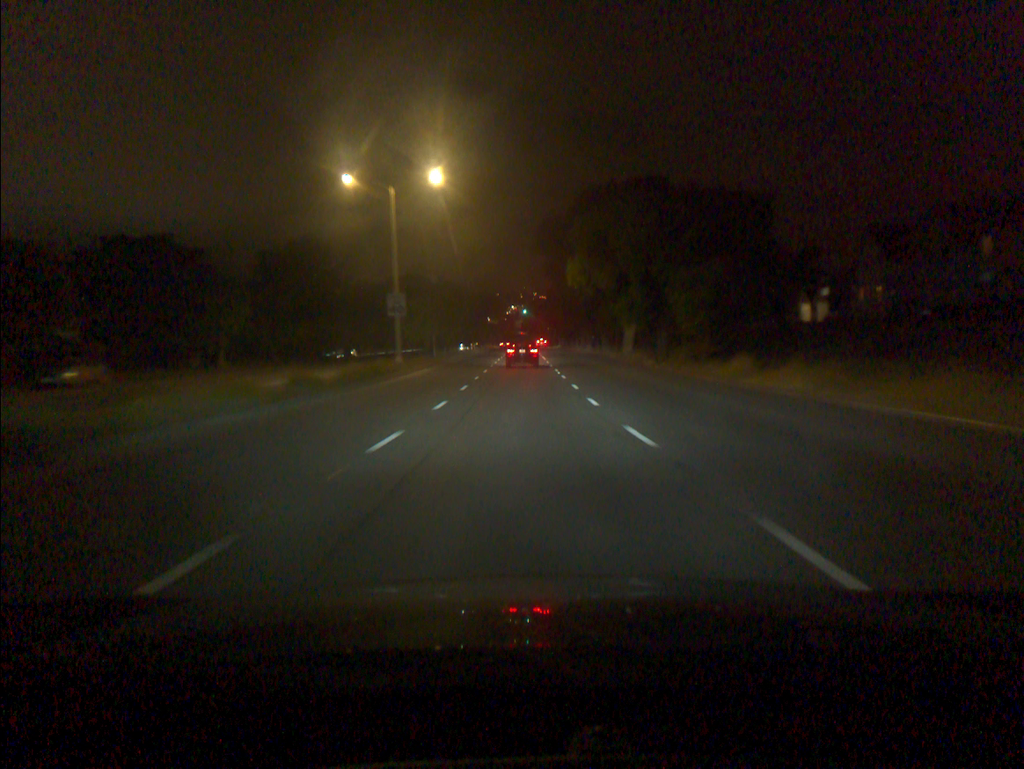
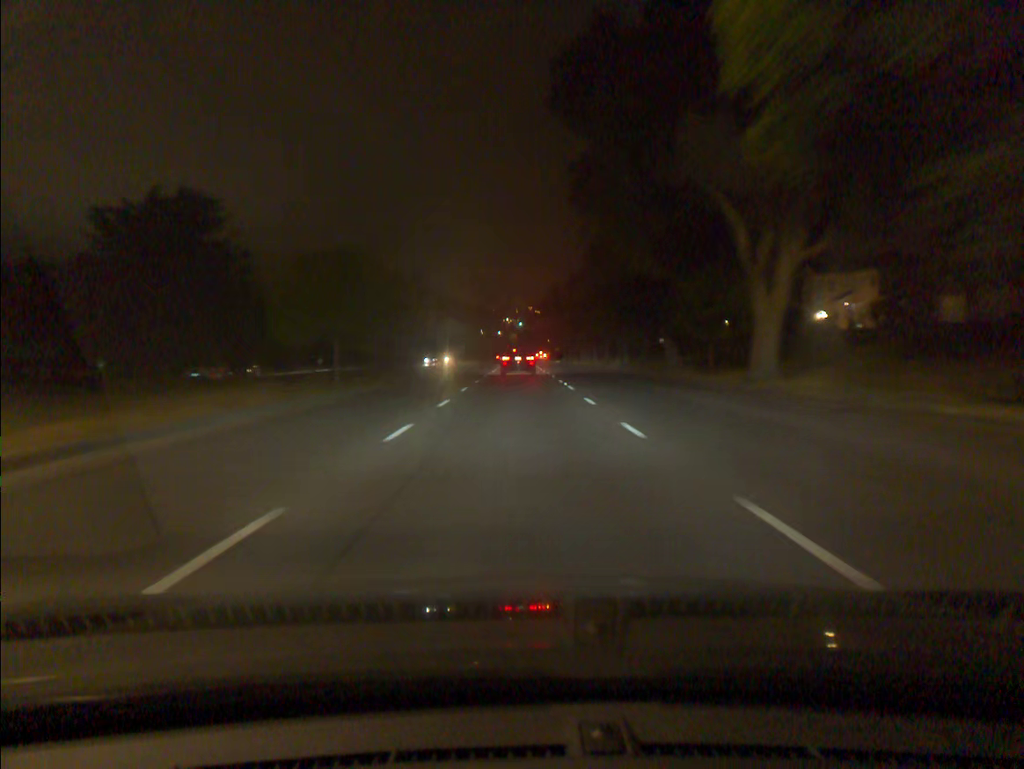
(+0.1, +35.6) m; 0°
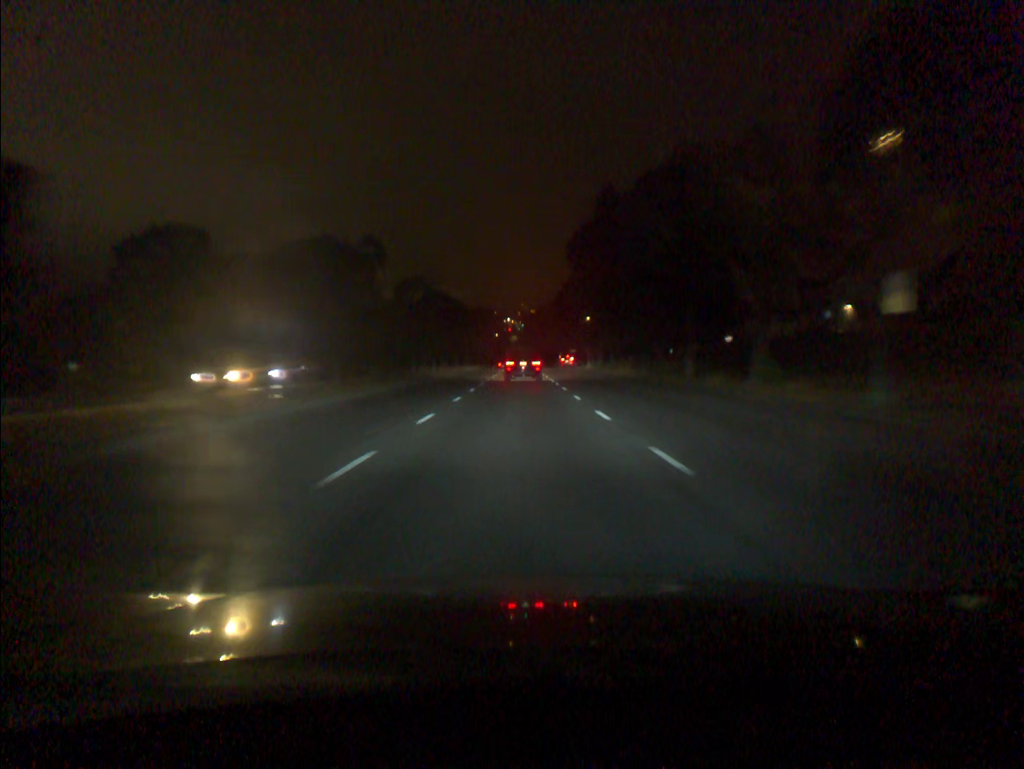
(0.0, +46.8) m; 0°
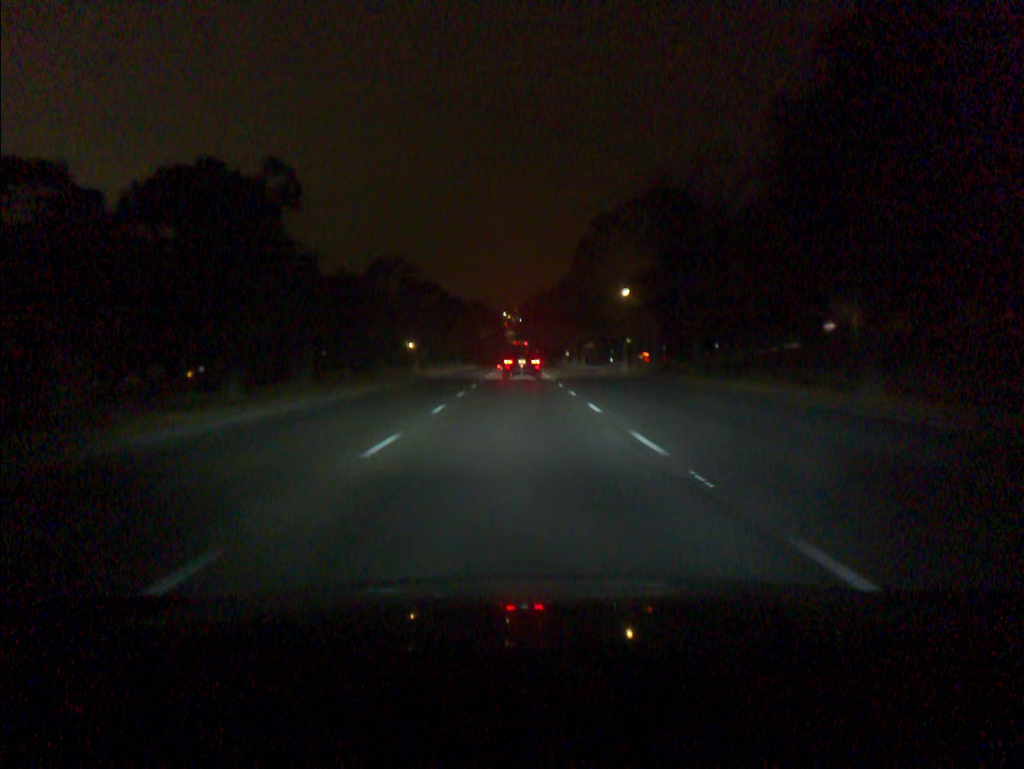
(0.0, +34.3) m; 0°
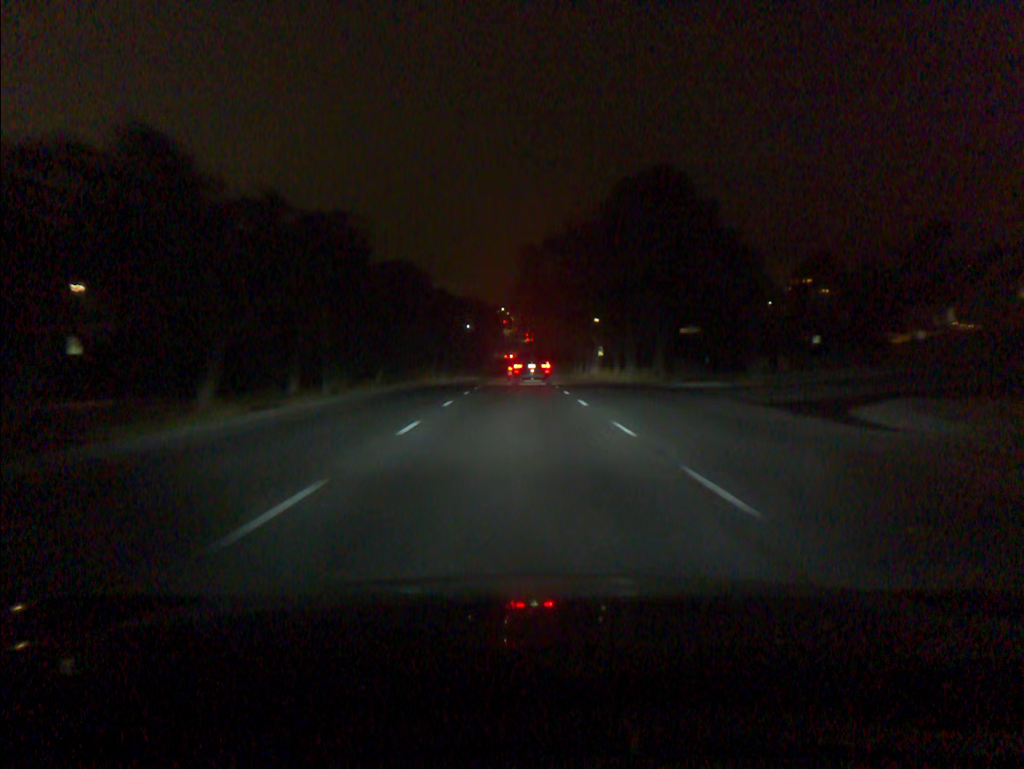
(-0.1, +55.6) m; 0°
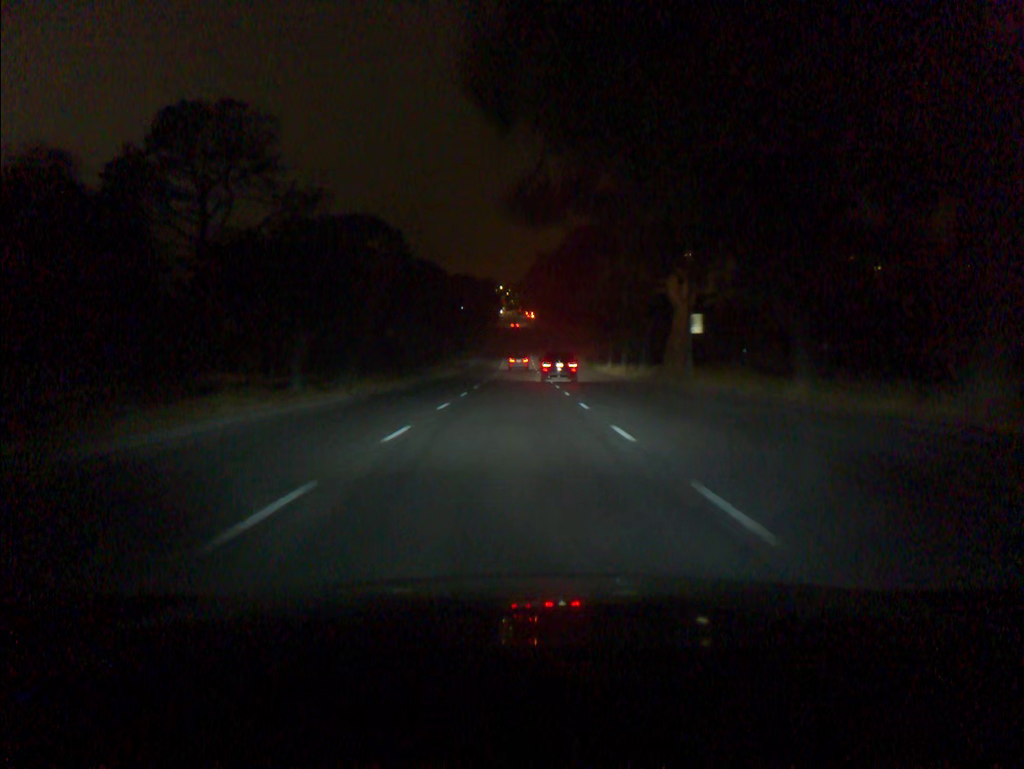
(0.0, +44.0) m; 0°
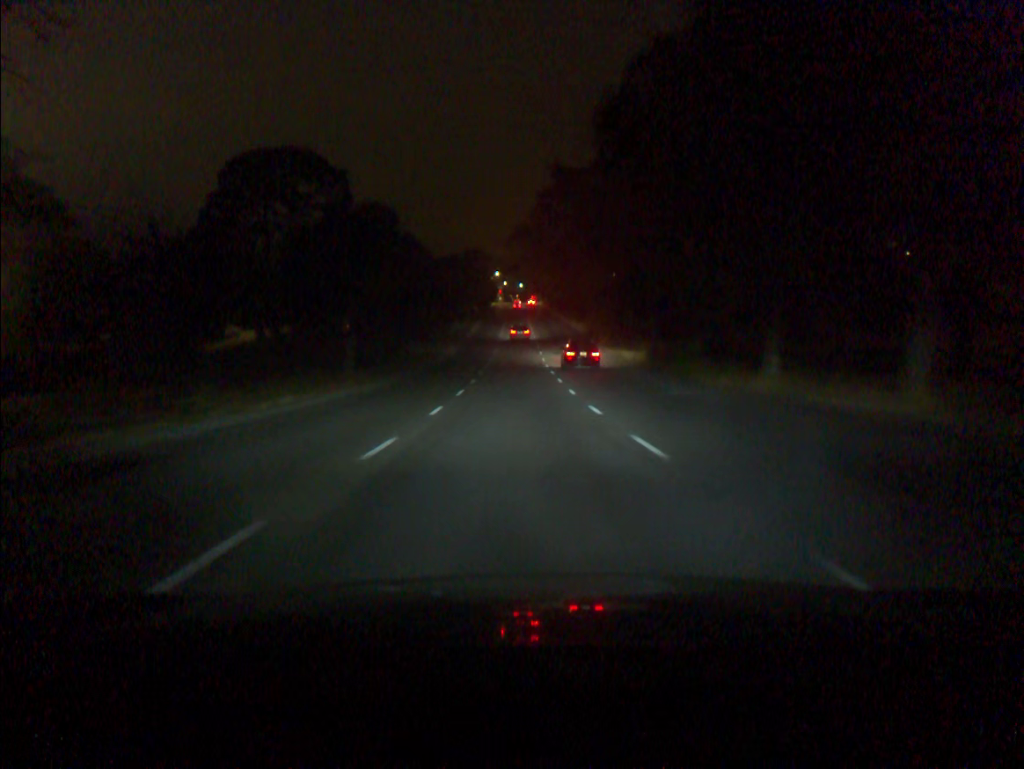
(-0.1, +45.4) m; 0°
